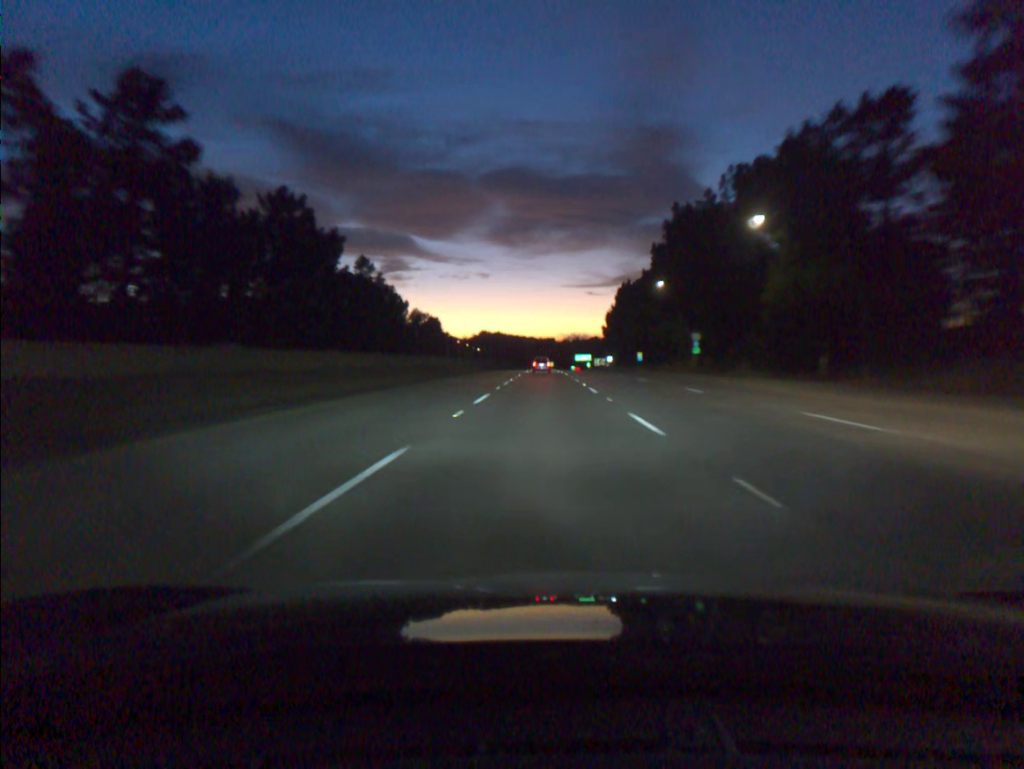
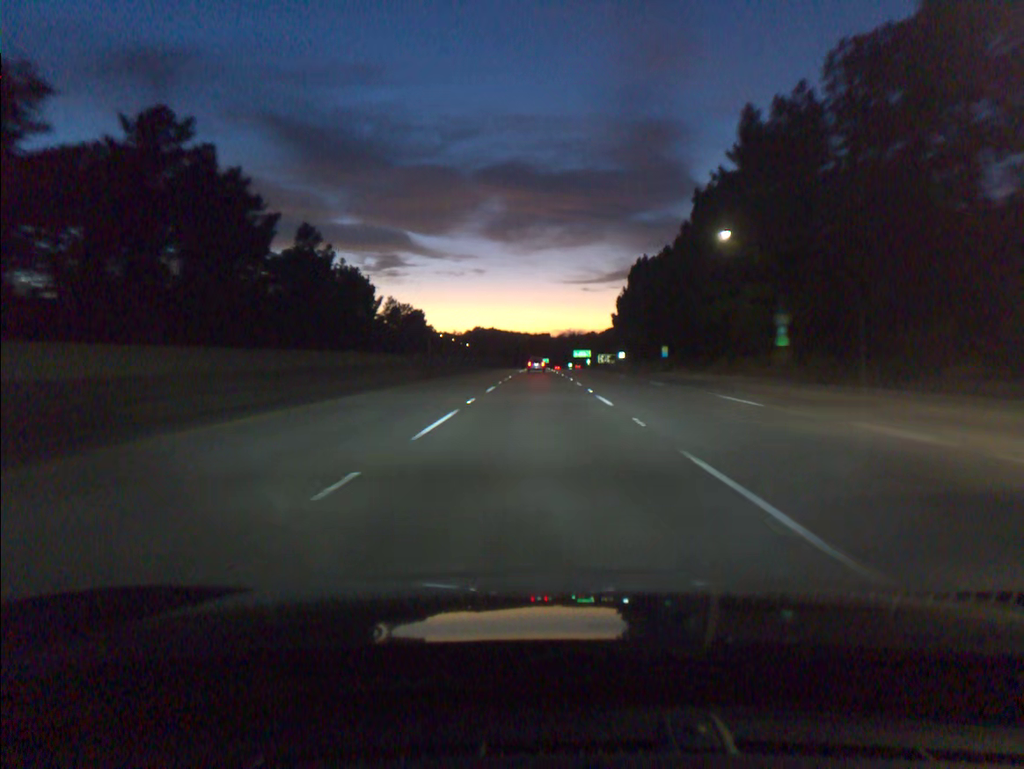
(+0.1, +36.7) m; 0°
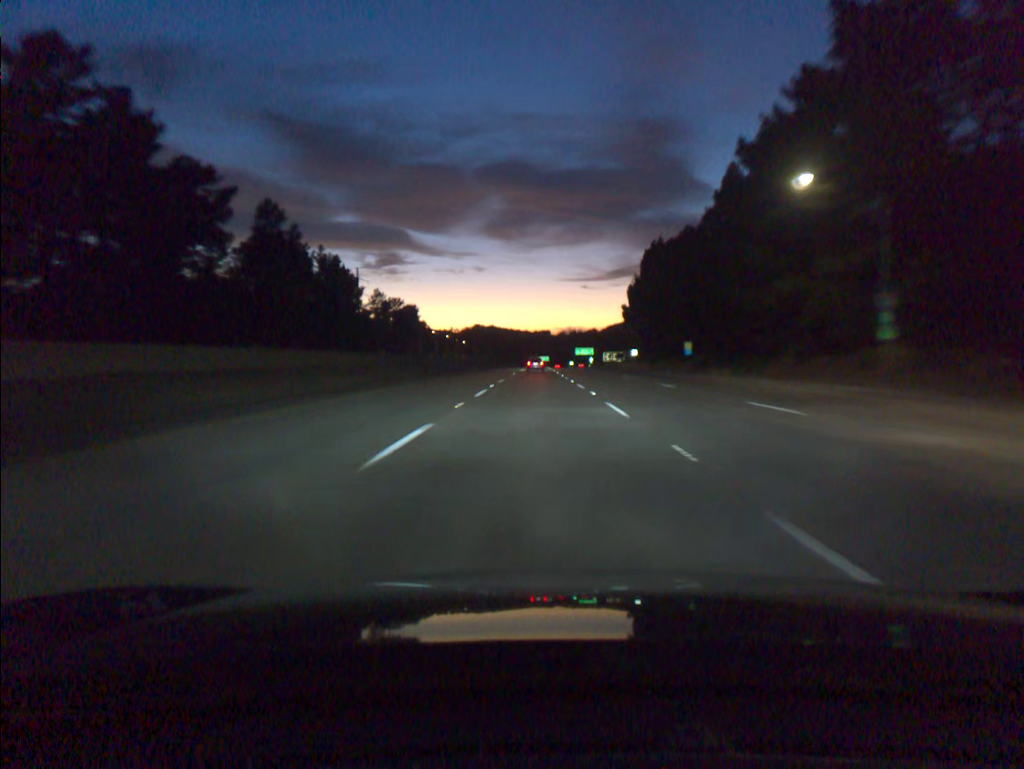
(0.0, +18.4) m; 0°
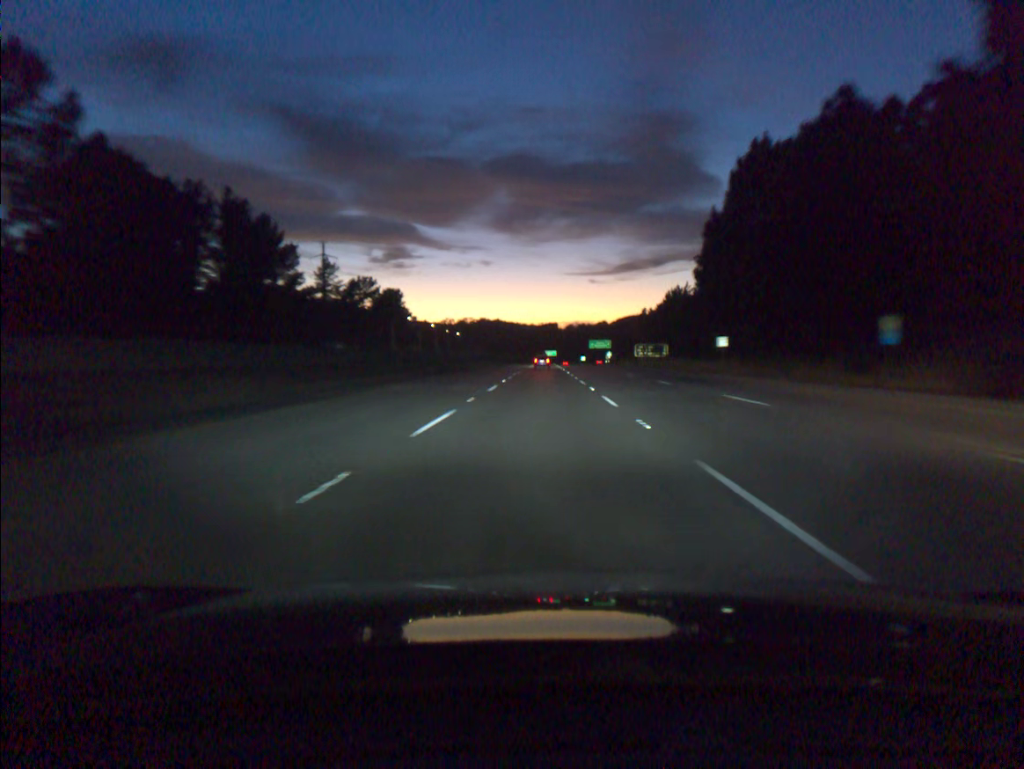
(-0.2, +55.3) m; 0°
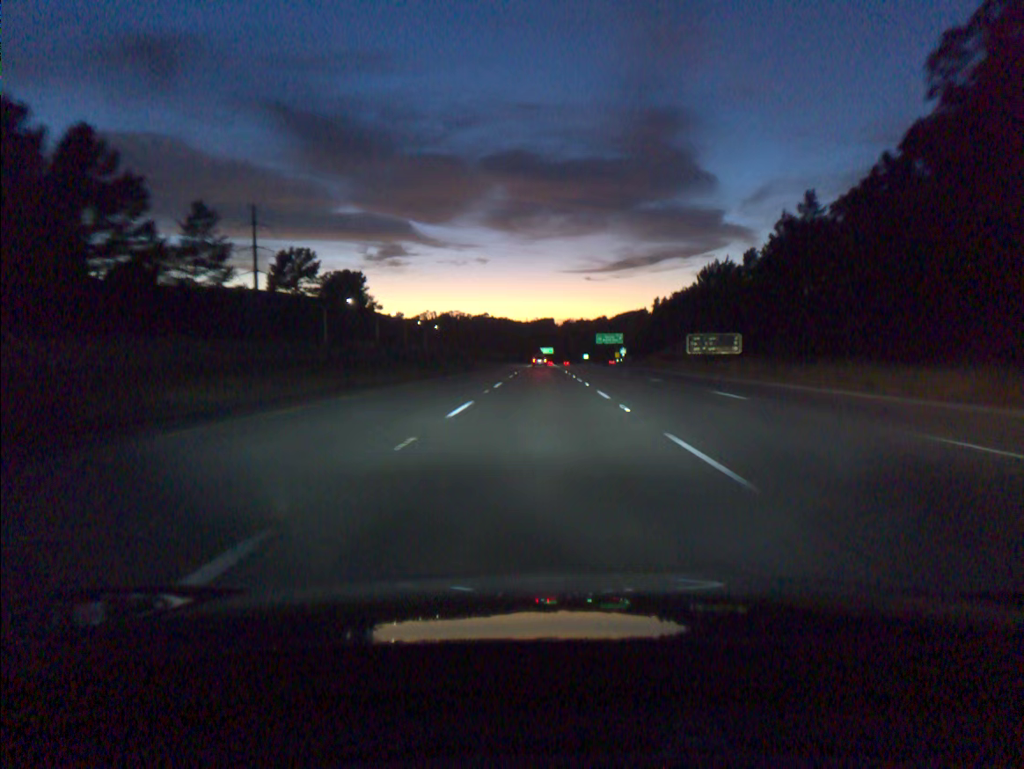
(0.0, +55.4) m; 0°
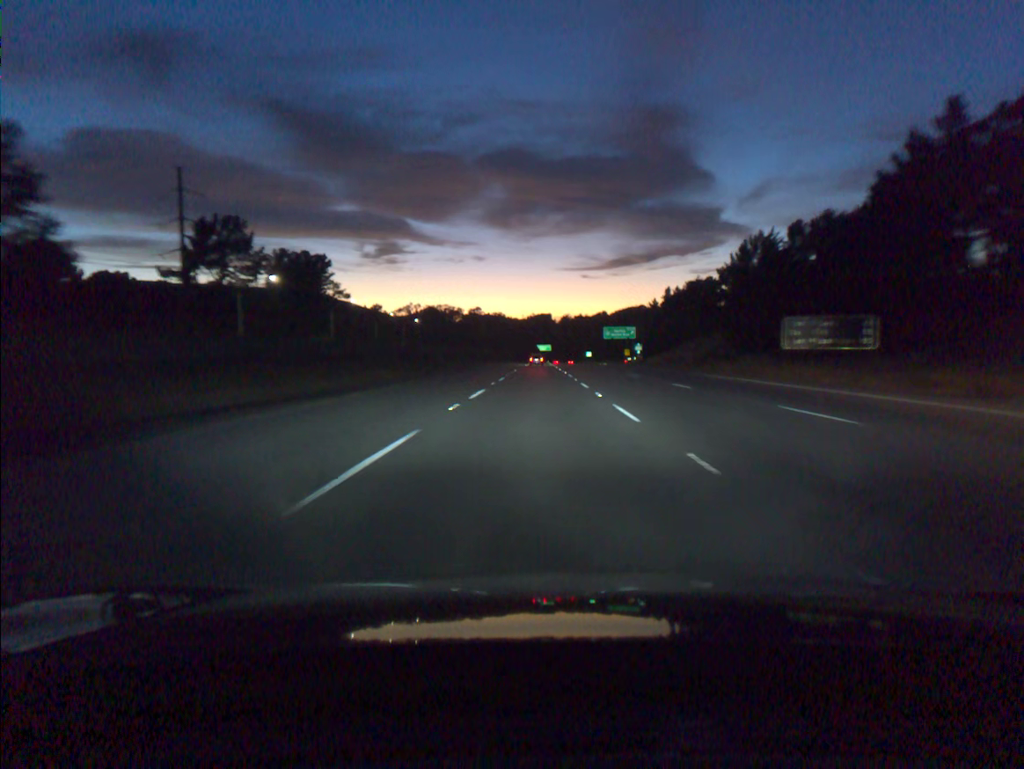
(+0.1, +37.0) m; 0°
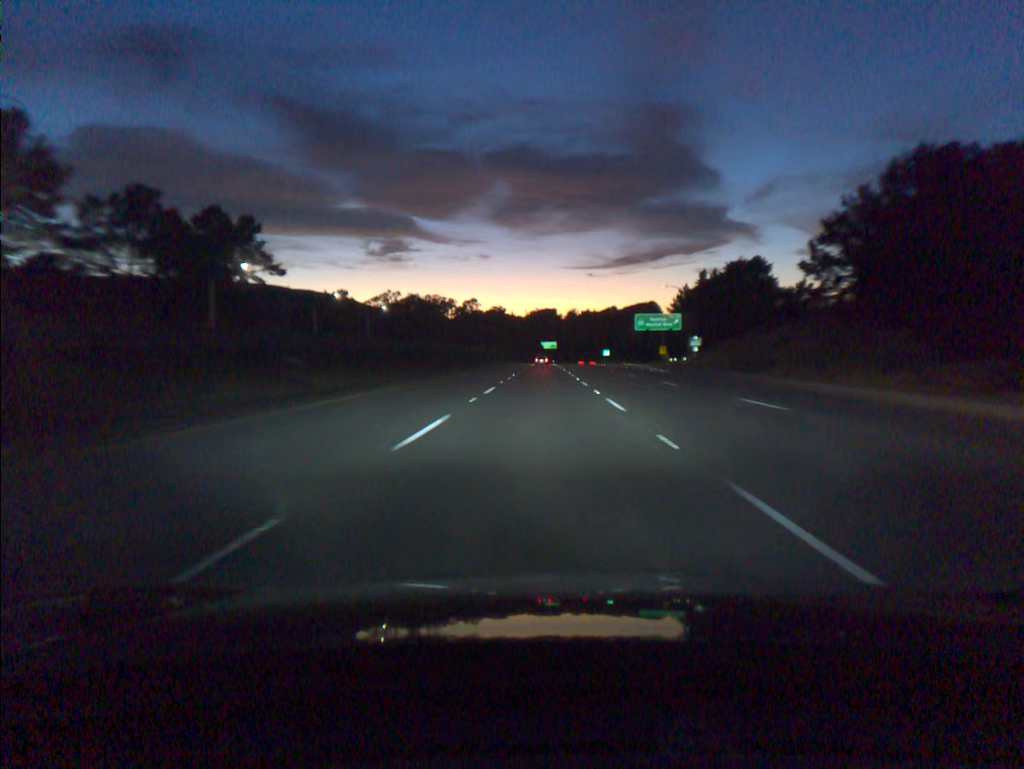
(-0.2, +55.4) m; 0°
